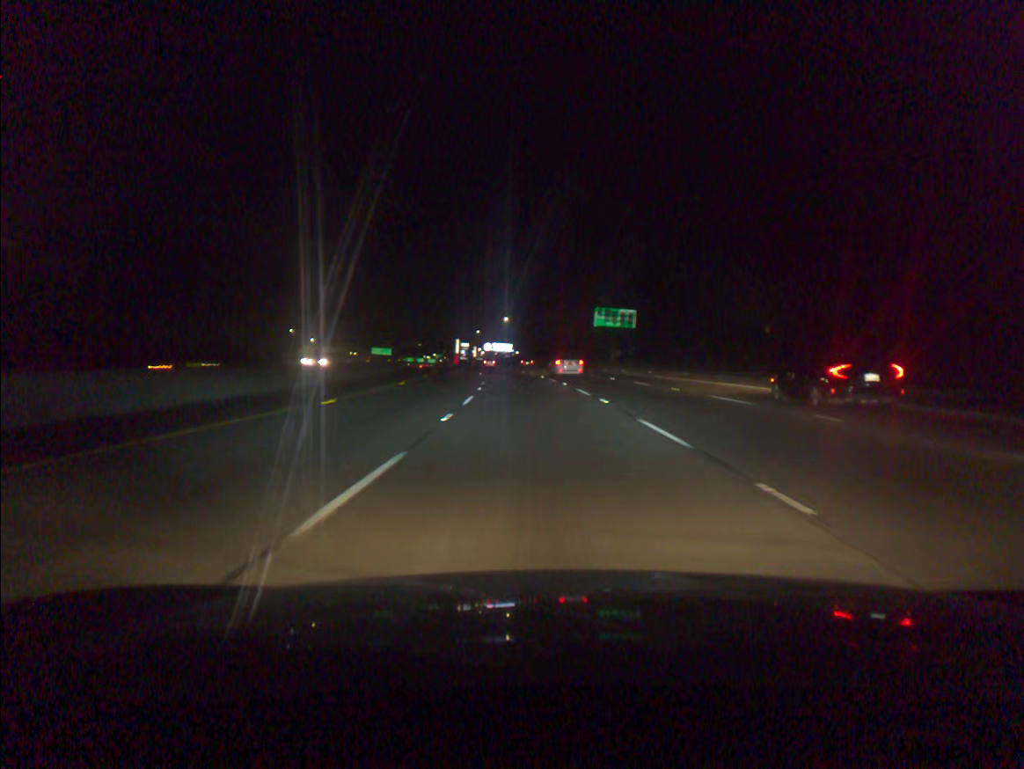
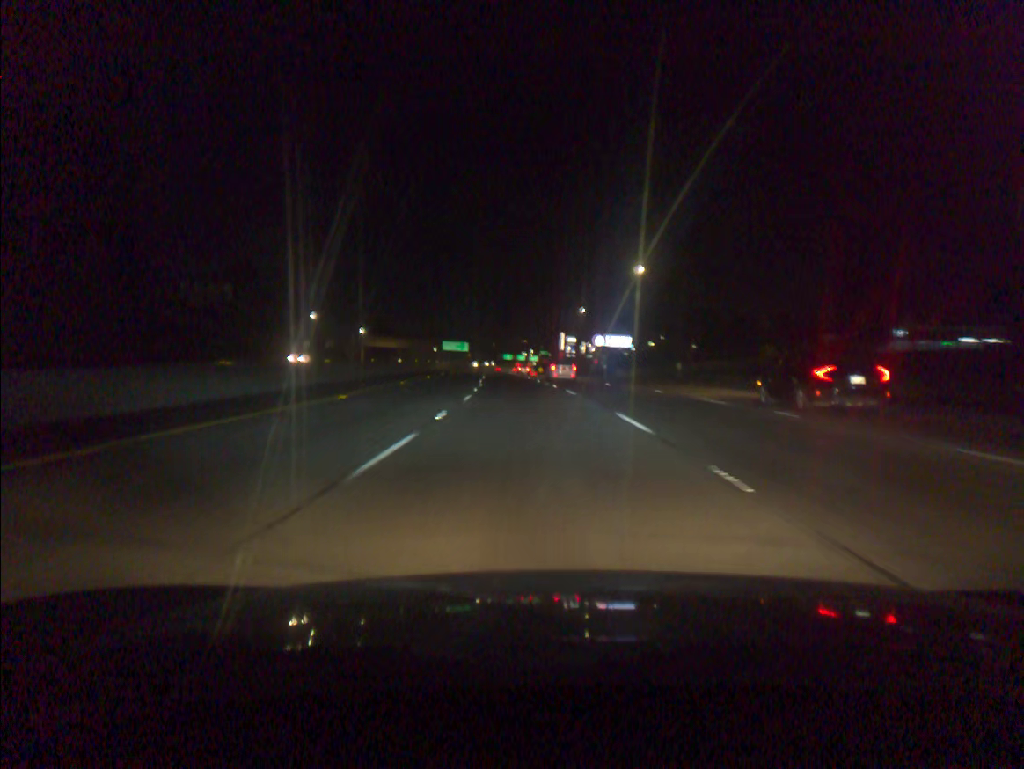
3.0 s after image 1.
(-5.8, +85.1) m; -8°
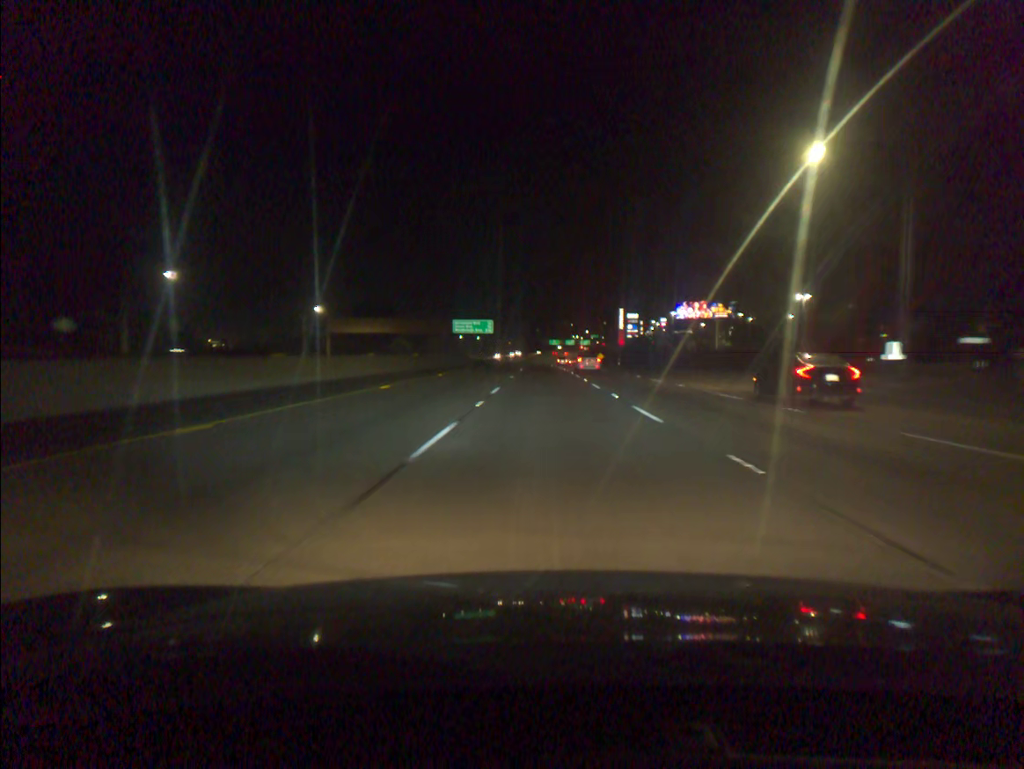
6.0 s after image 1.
(-4.1, +85.5) m; -3°
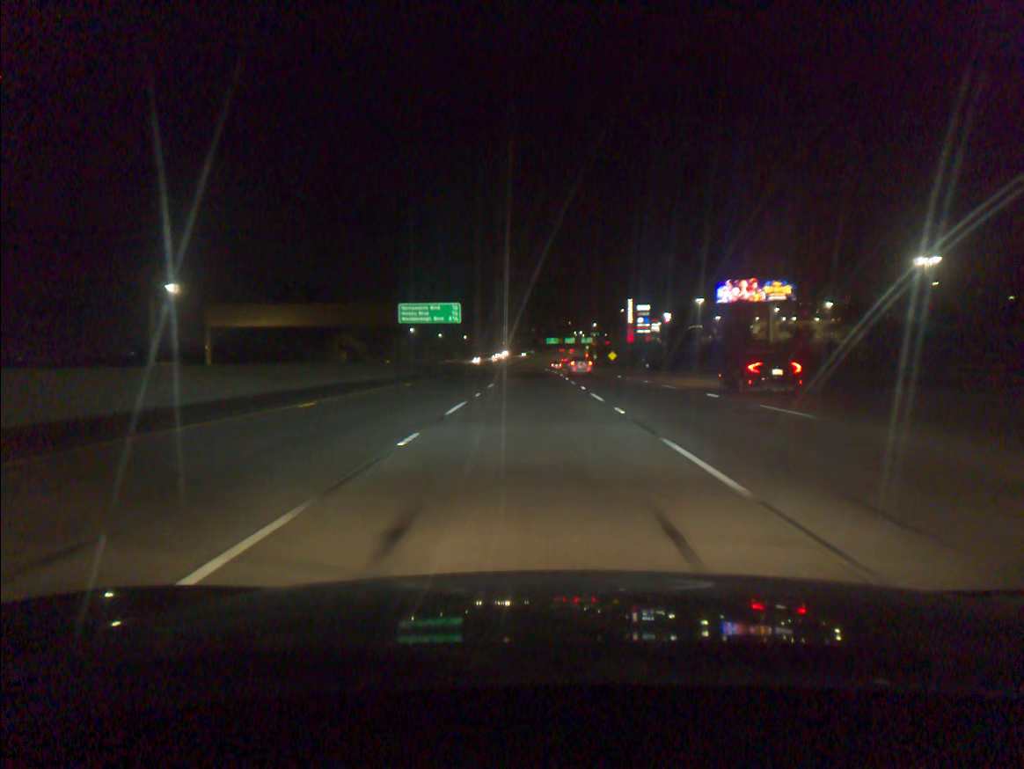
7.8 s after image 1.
(+0.3, +51.2) m; 0°
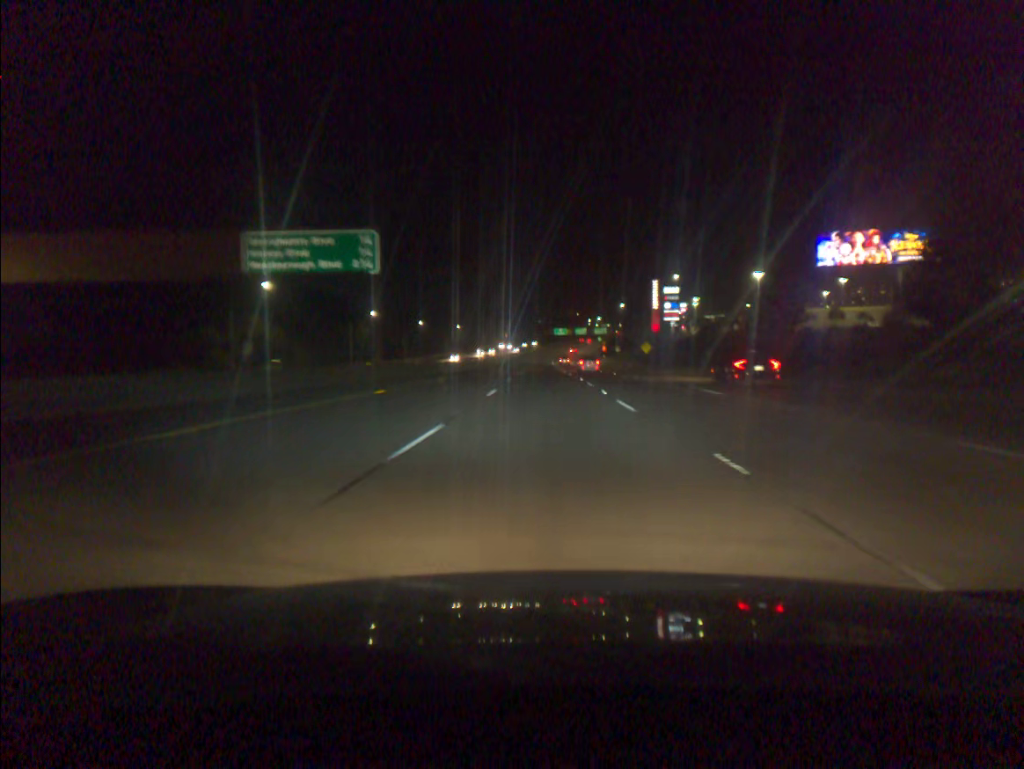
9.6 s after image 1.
(-0.4, +51.0) m; -1°
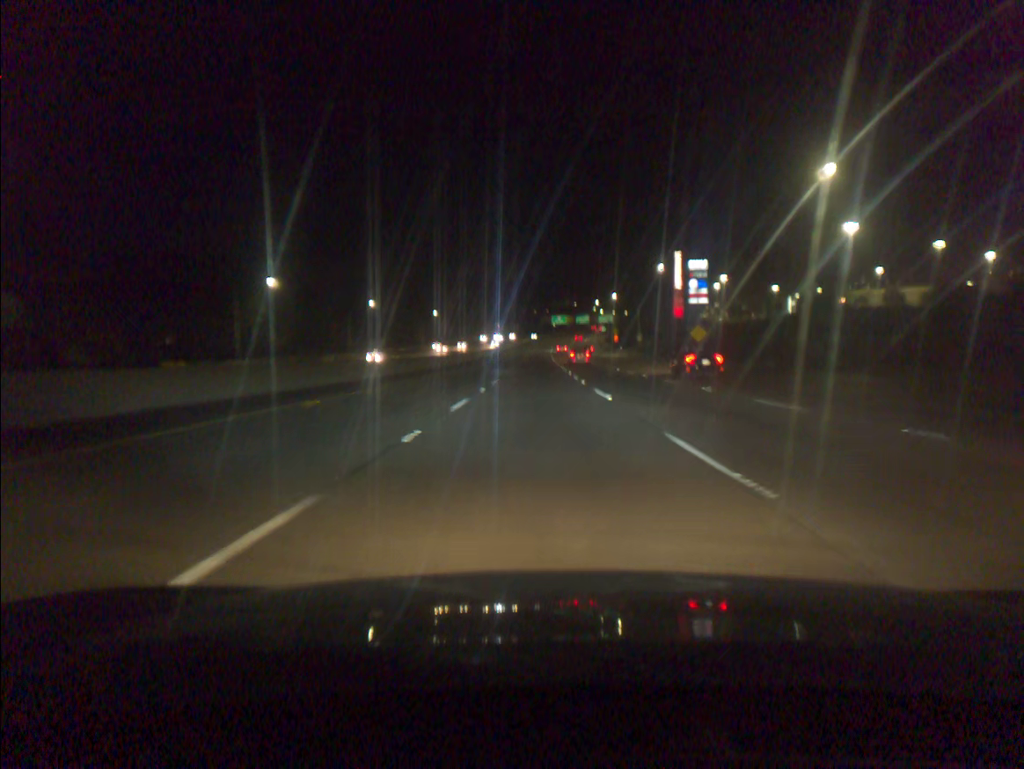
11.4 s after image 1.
(+0.4, +51.1) m; 0°
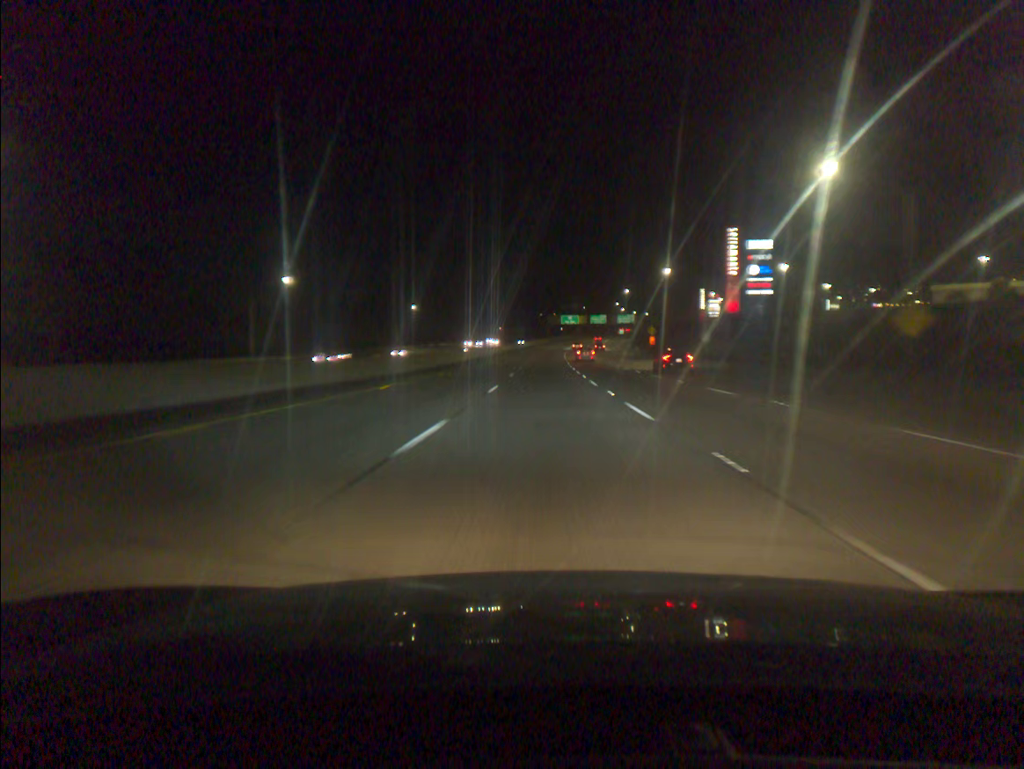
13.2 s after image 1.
(-0.3, +51.2) m; 0°
